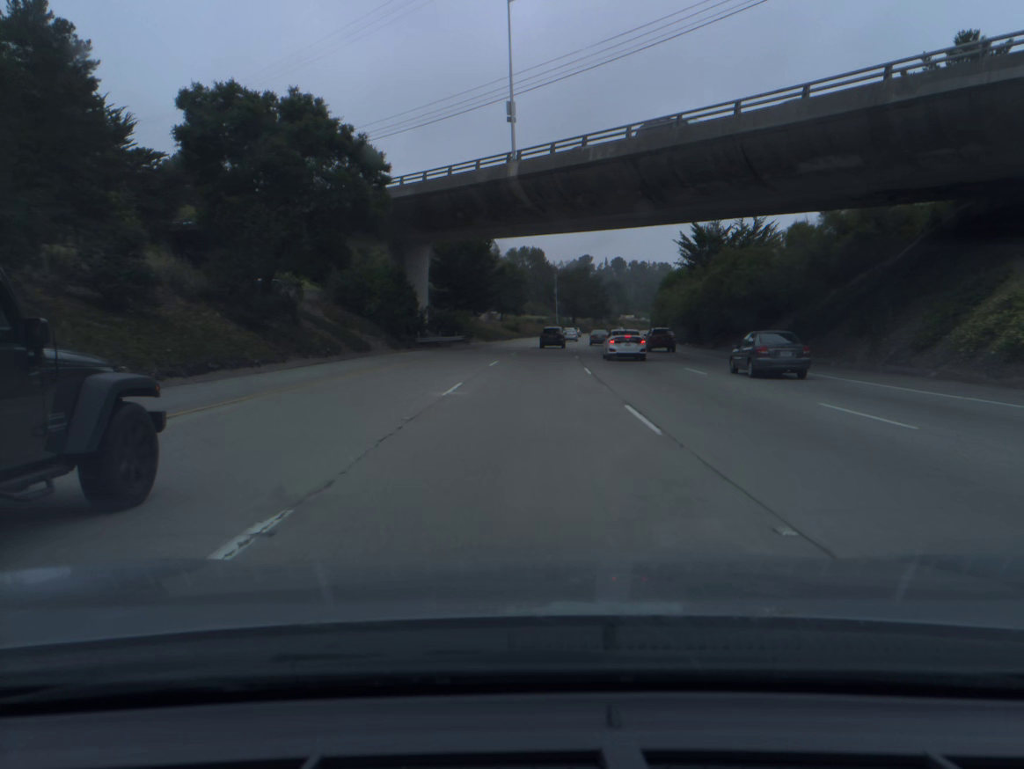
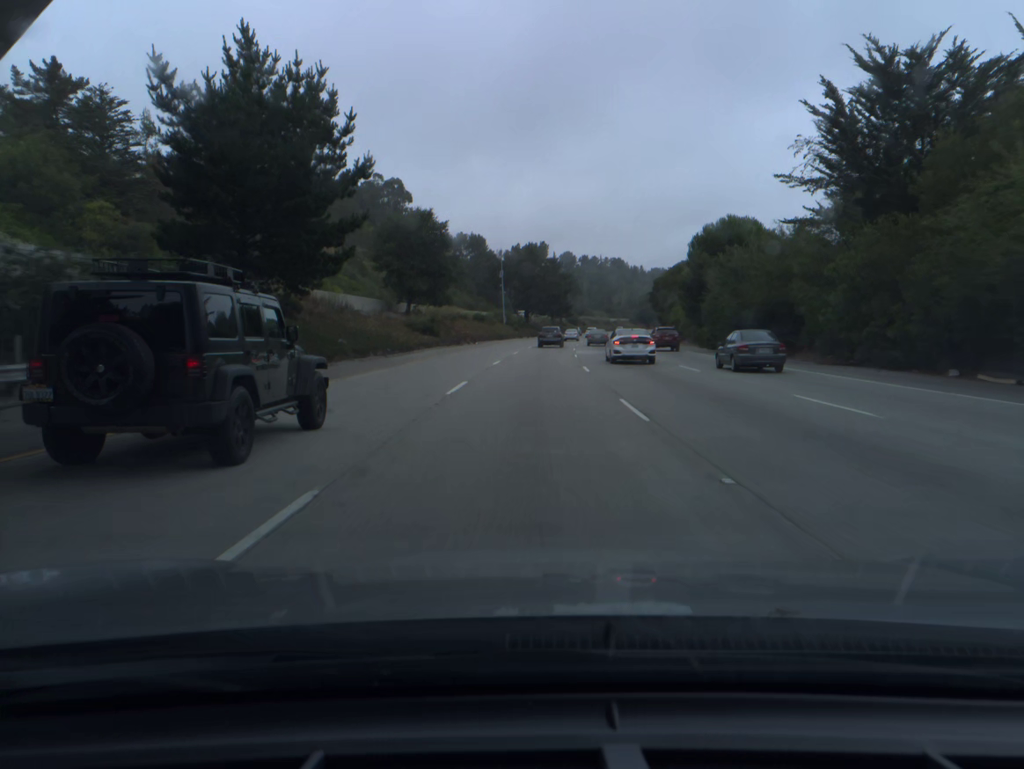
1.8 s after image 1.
(+2.0, +57.2) m; +4°
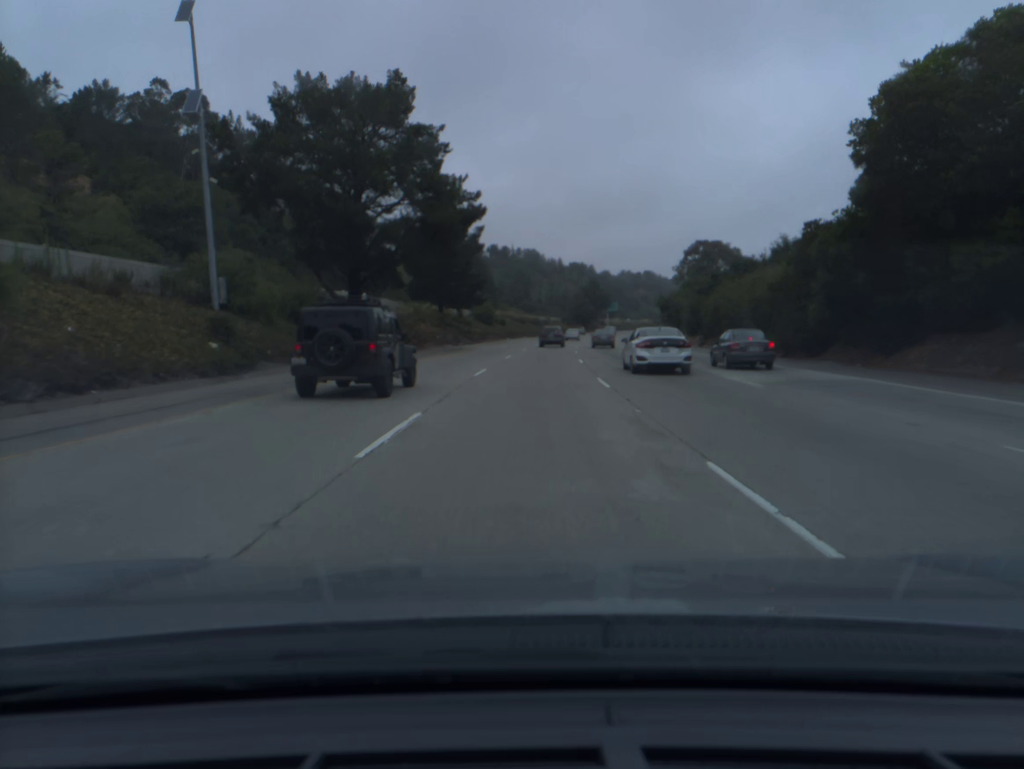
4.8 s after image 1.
(+5.7, +95.5) m; +7°
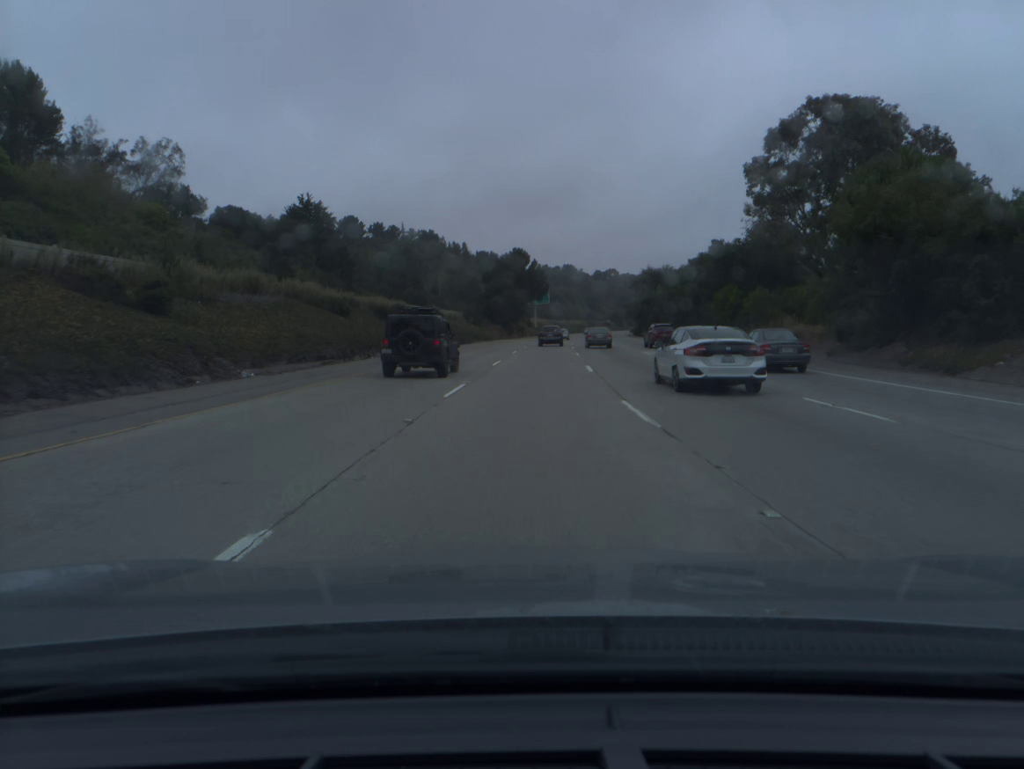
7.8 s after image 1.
(+5.6, +95.0) m; +7°
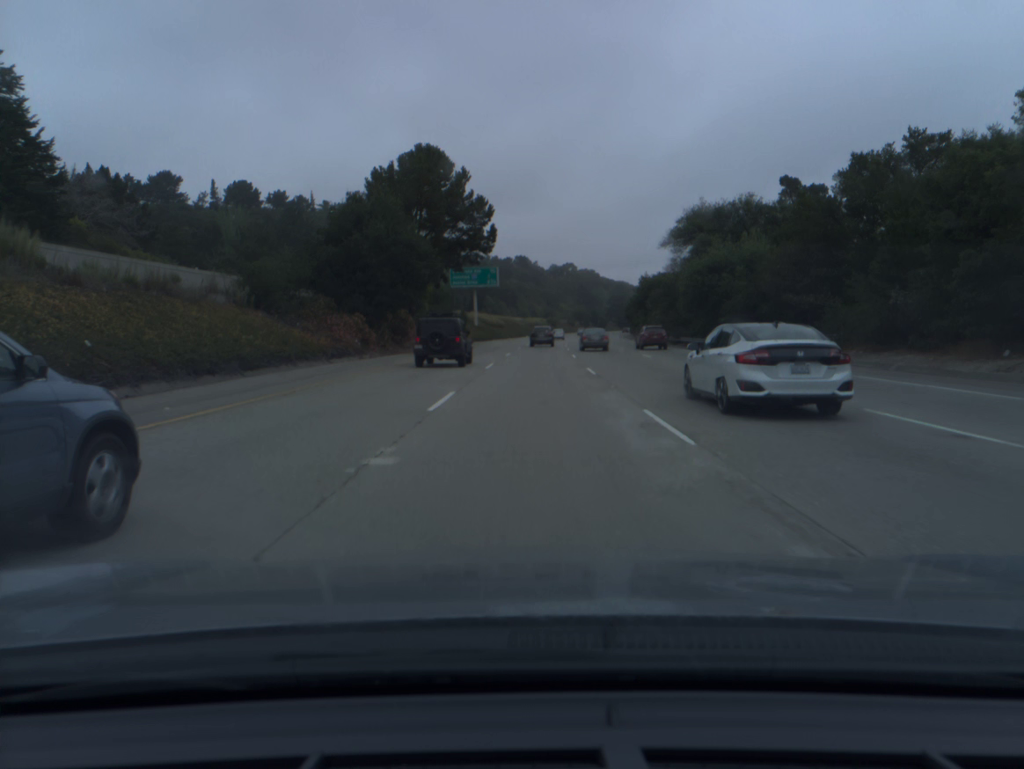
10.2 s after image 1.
(+2.9, +75.7) m; +4°
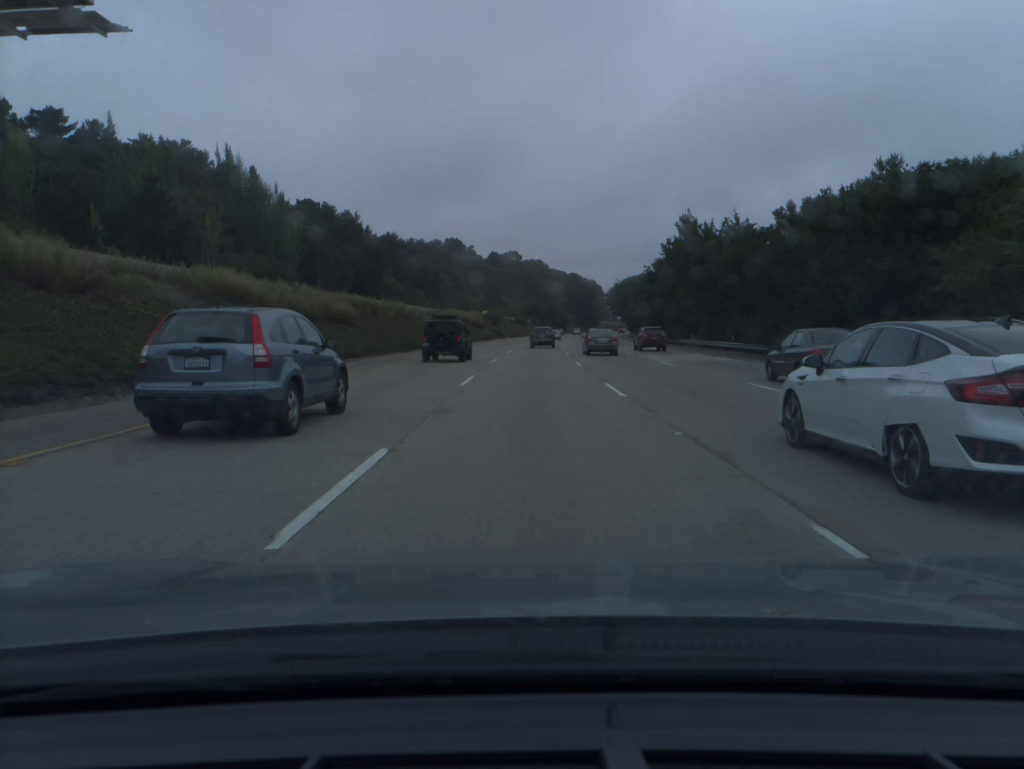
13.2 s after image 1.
(+3.5, +95.7) m; +4°
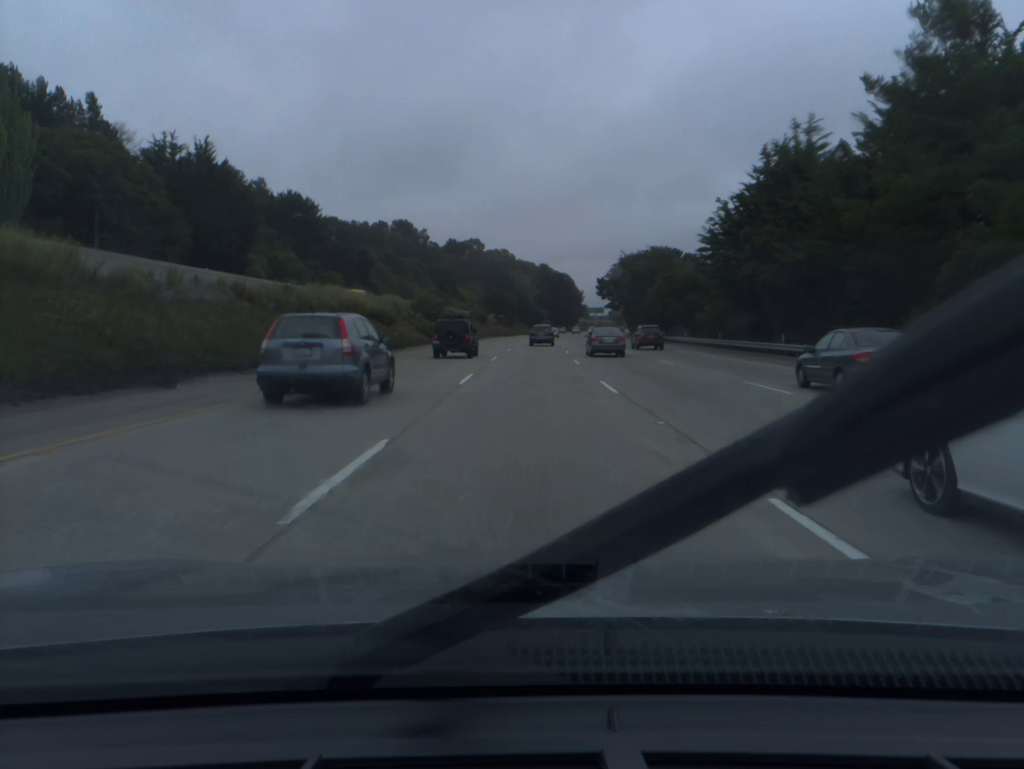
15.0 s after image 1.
(+1.2, +57.5) m; +3°
